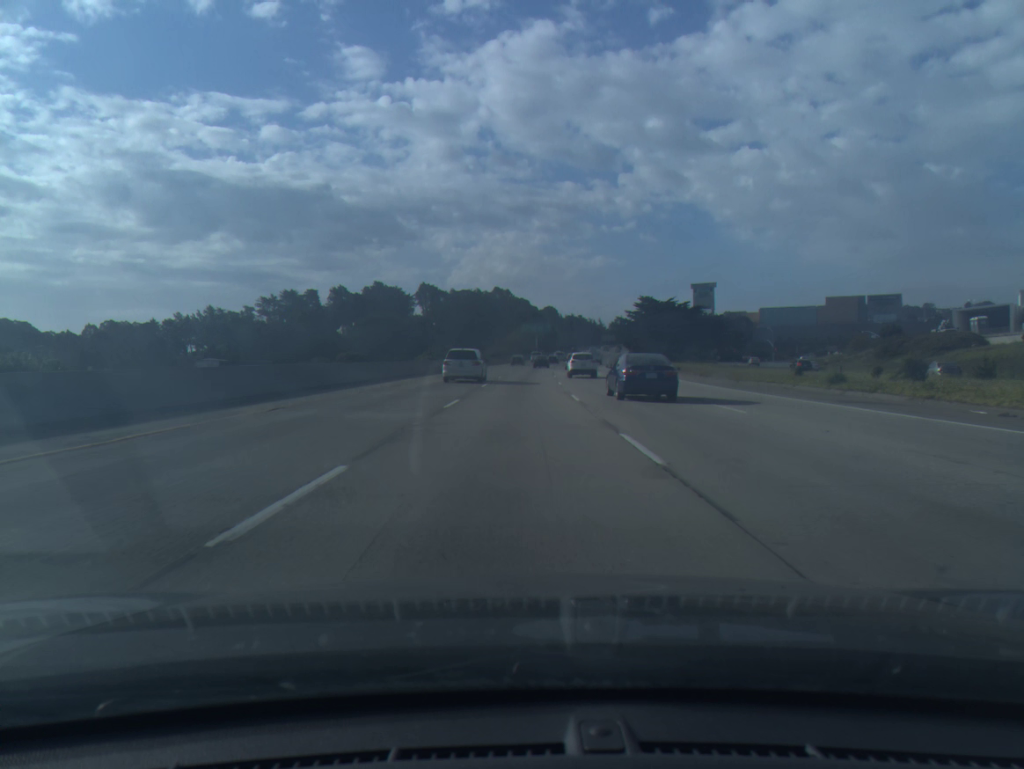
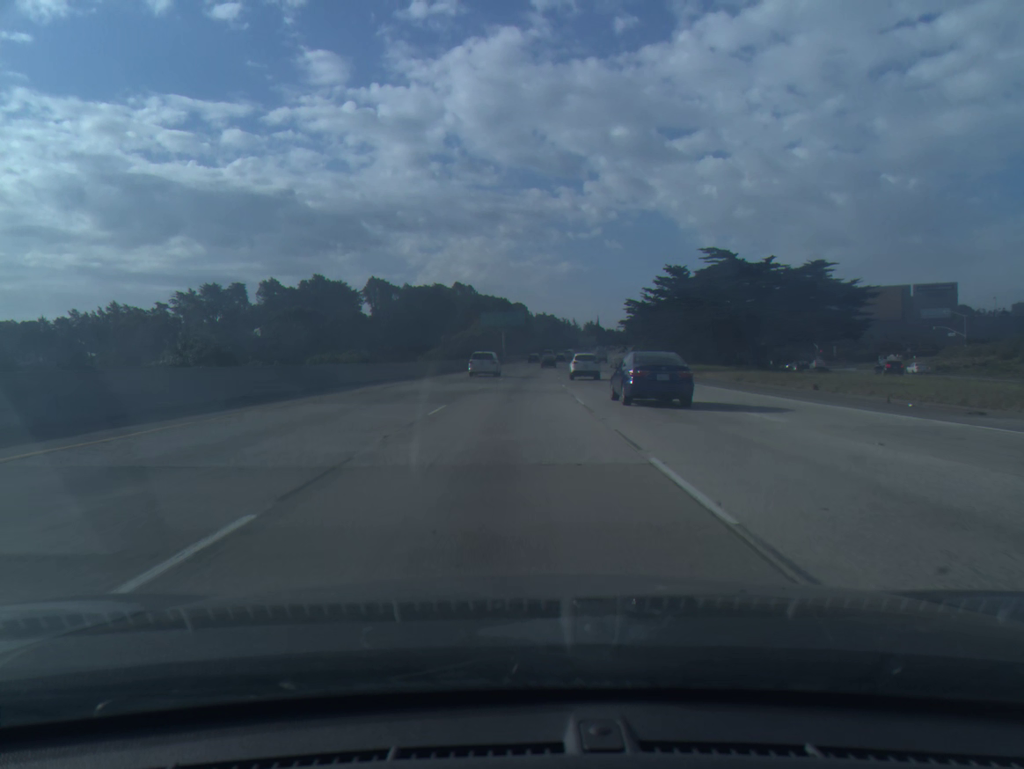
(+1.1, +61.1) m; +2°
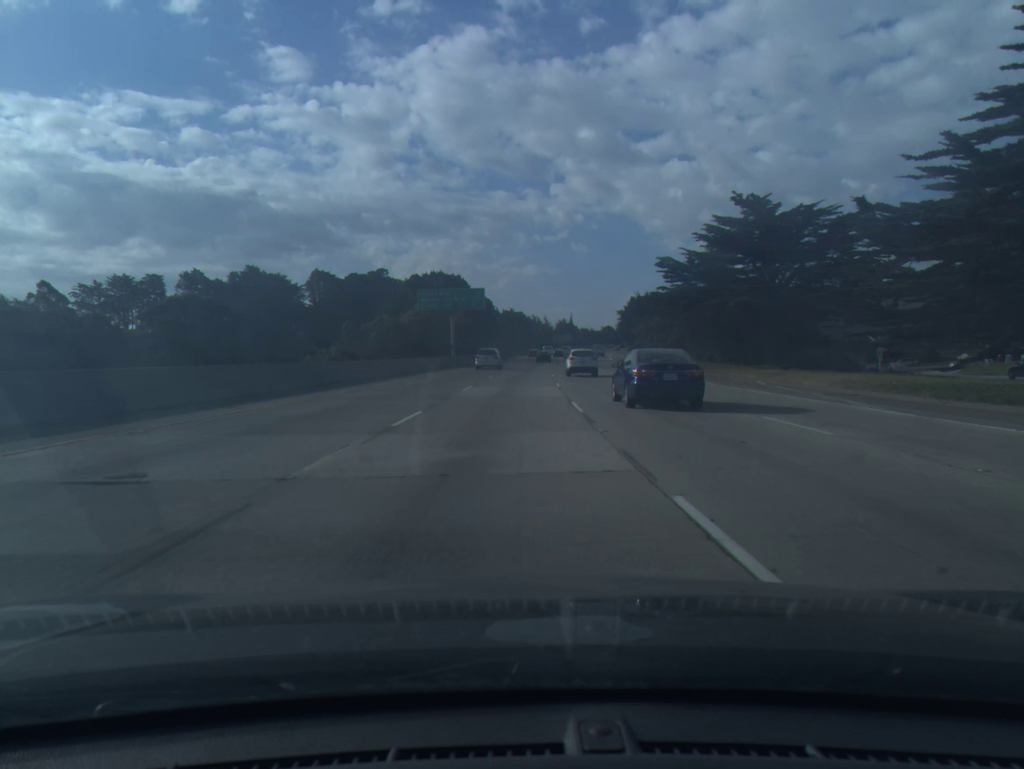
(+1.0, +47.2) m; +2°
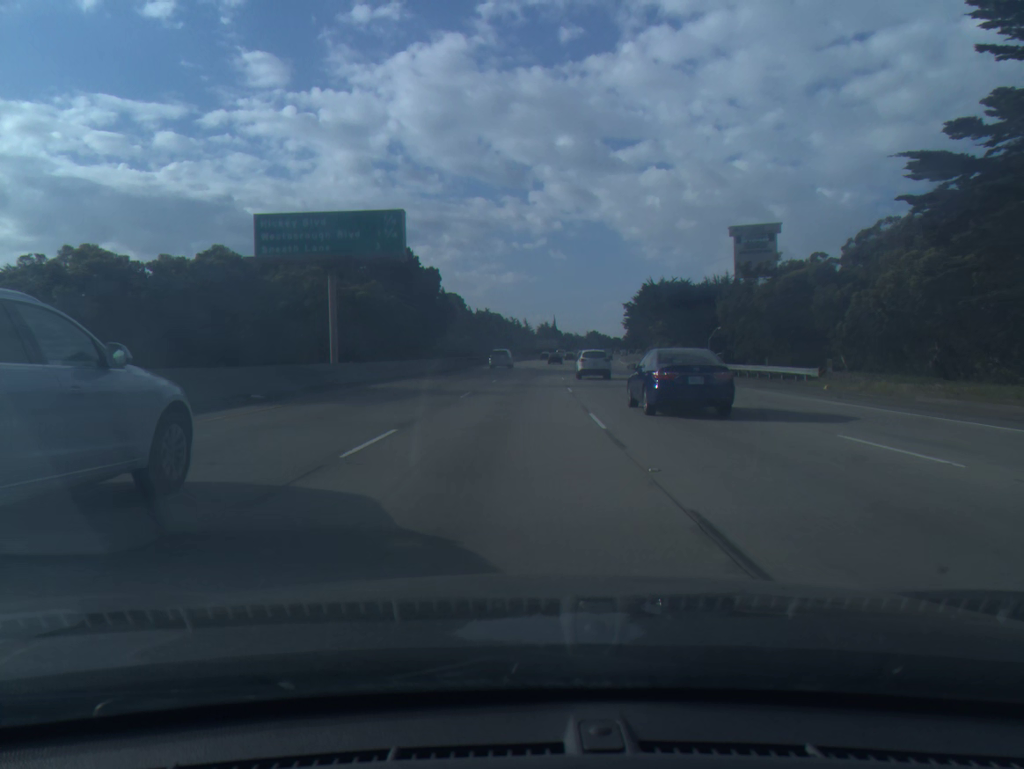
(+0.7, +47.9) m; +2°
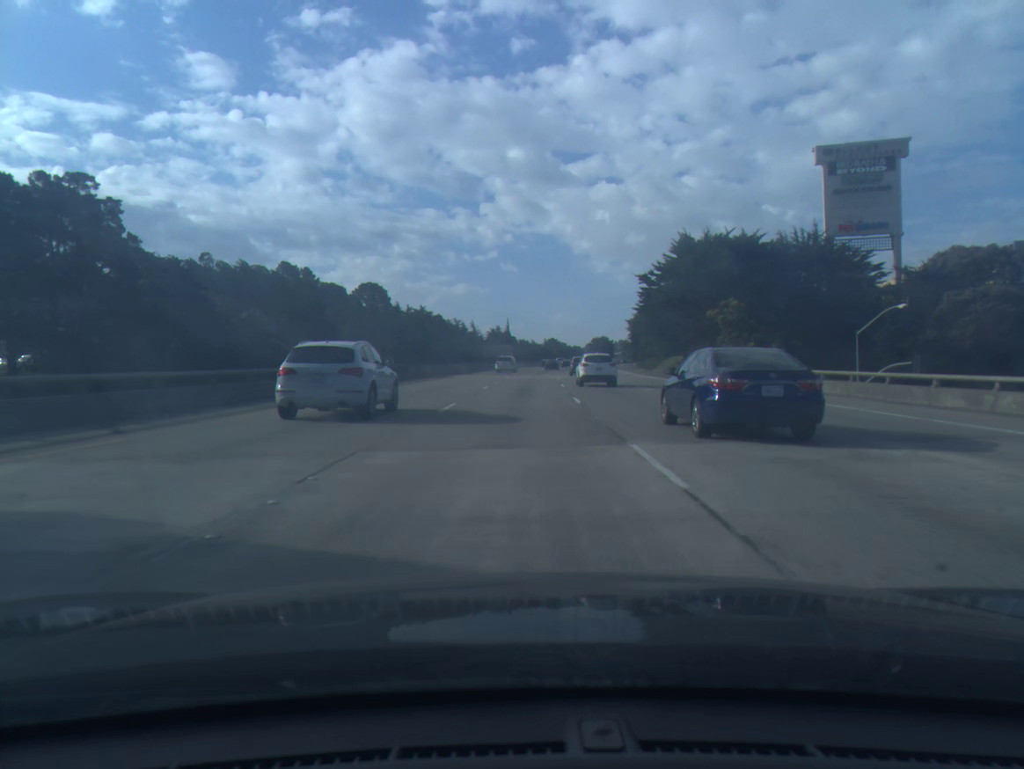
(+1.9, +64.5) m; +4°
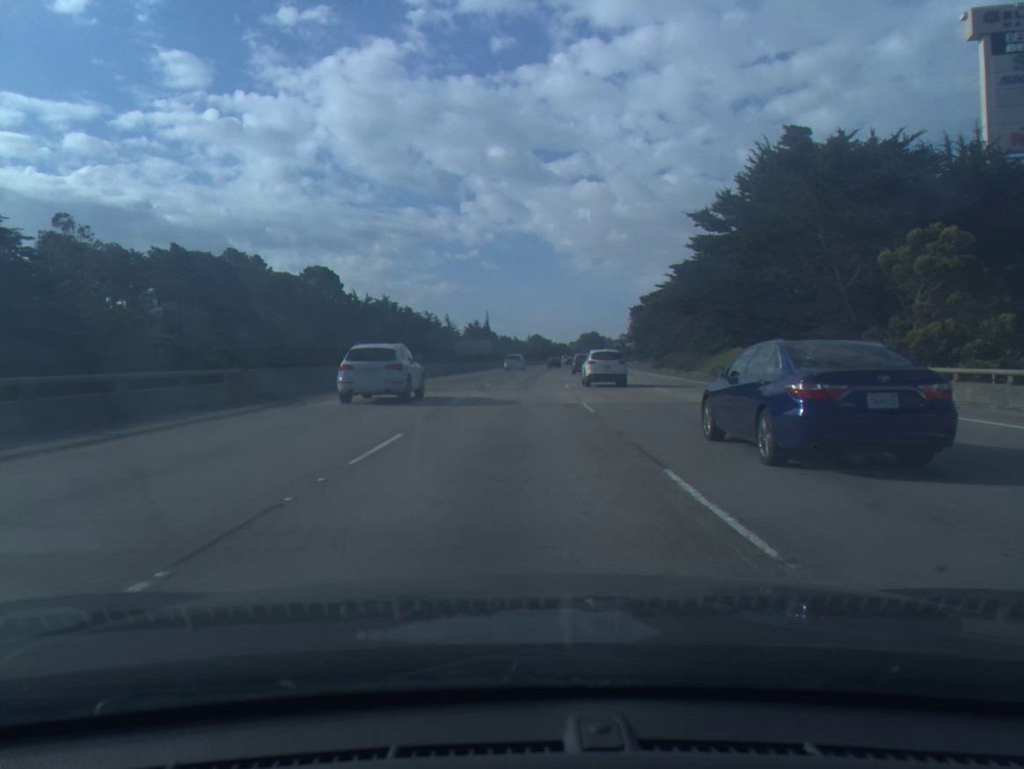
(+0.4, +32.6) m; +1°
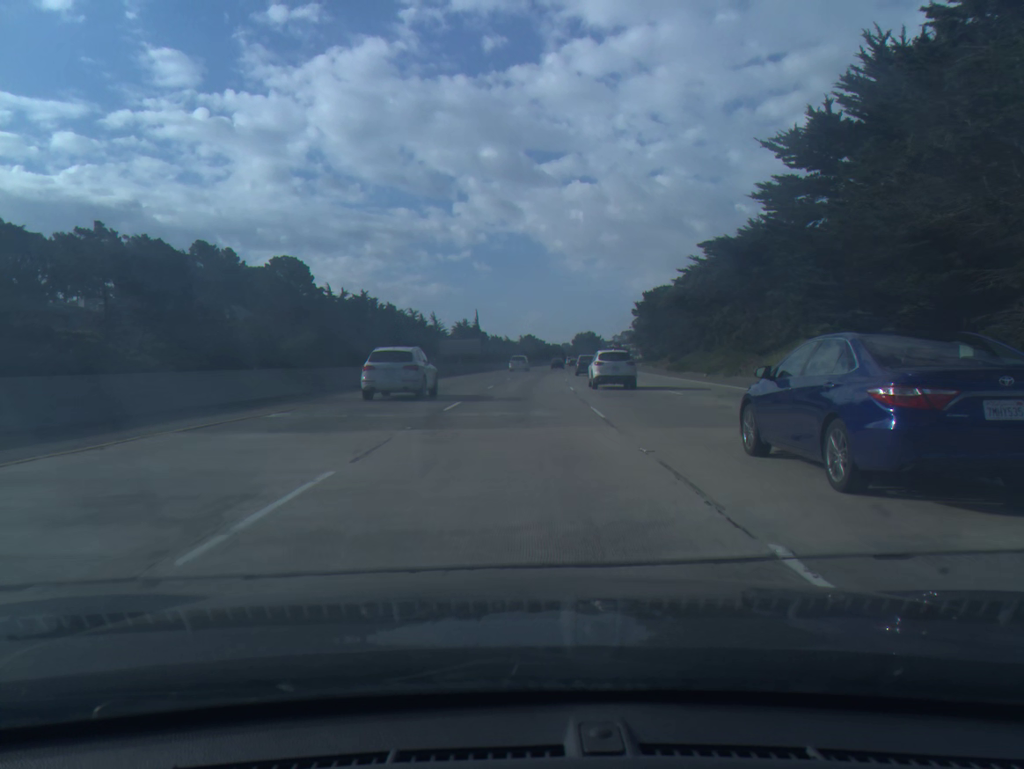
(0.0, +16.3) m; 0°
